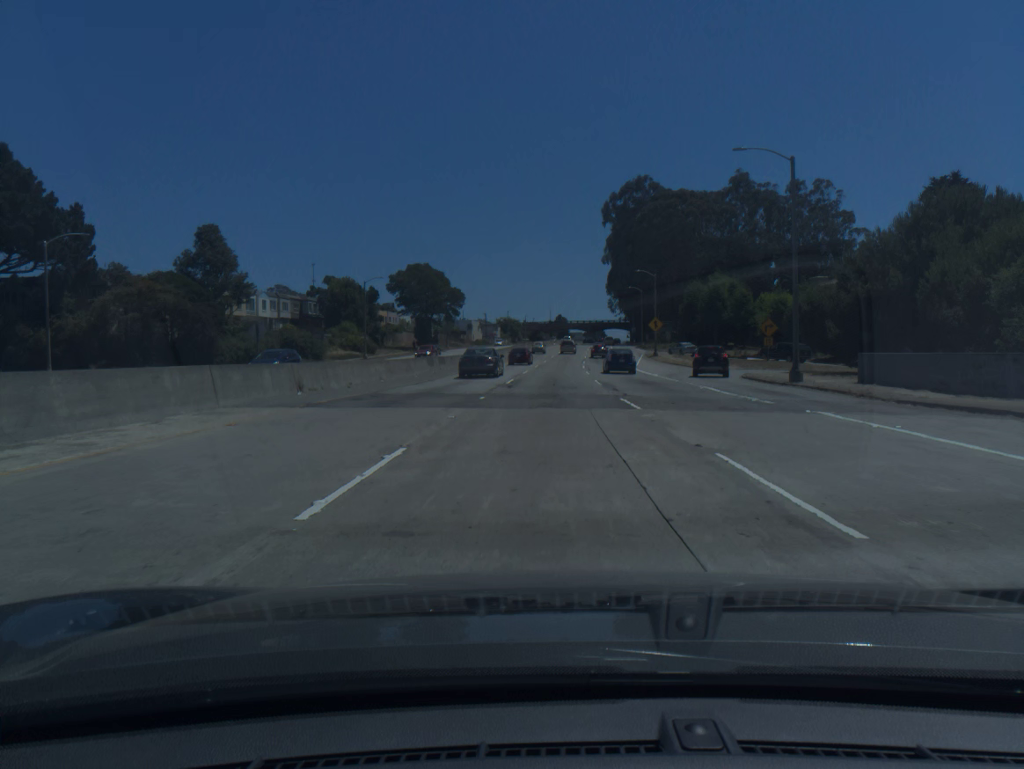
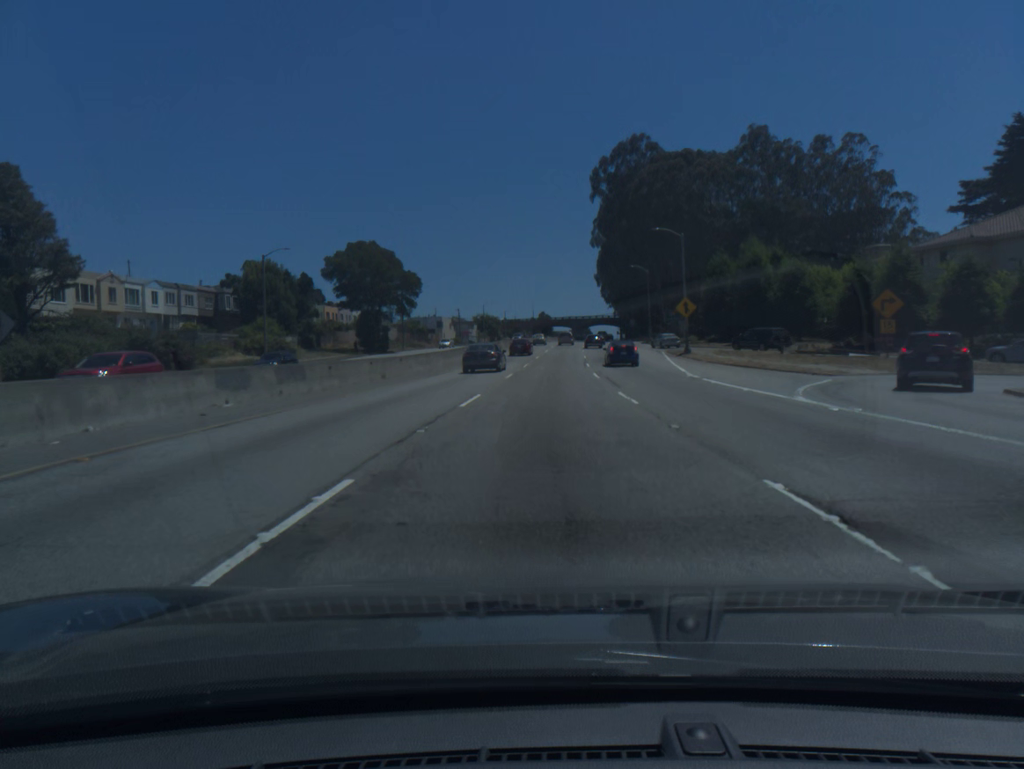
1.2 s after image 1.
(+0.3, +28.0) m; +1°
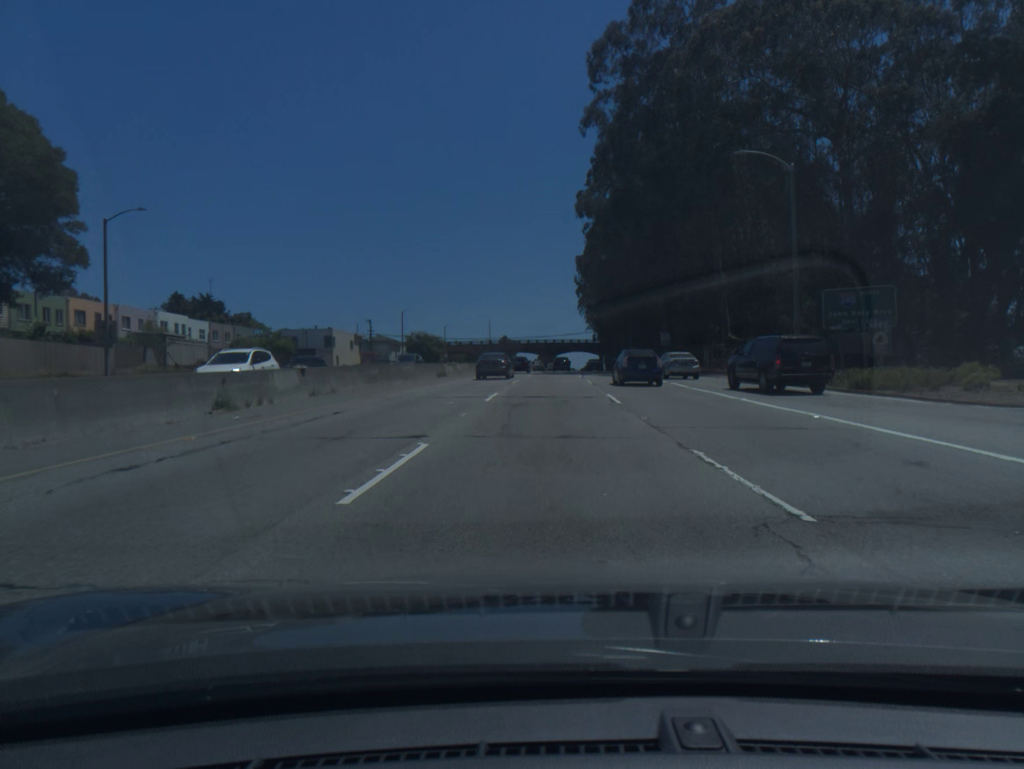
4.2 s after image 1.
(+1.5, +68.9) m; +2°
